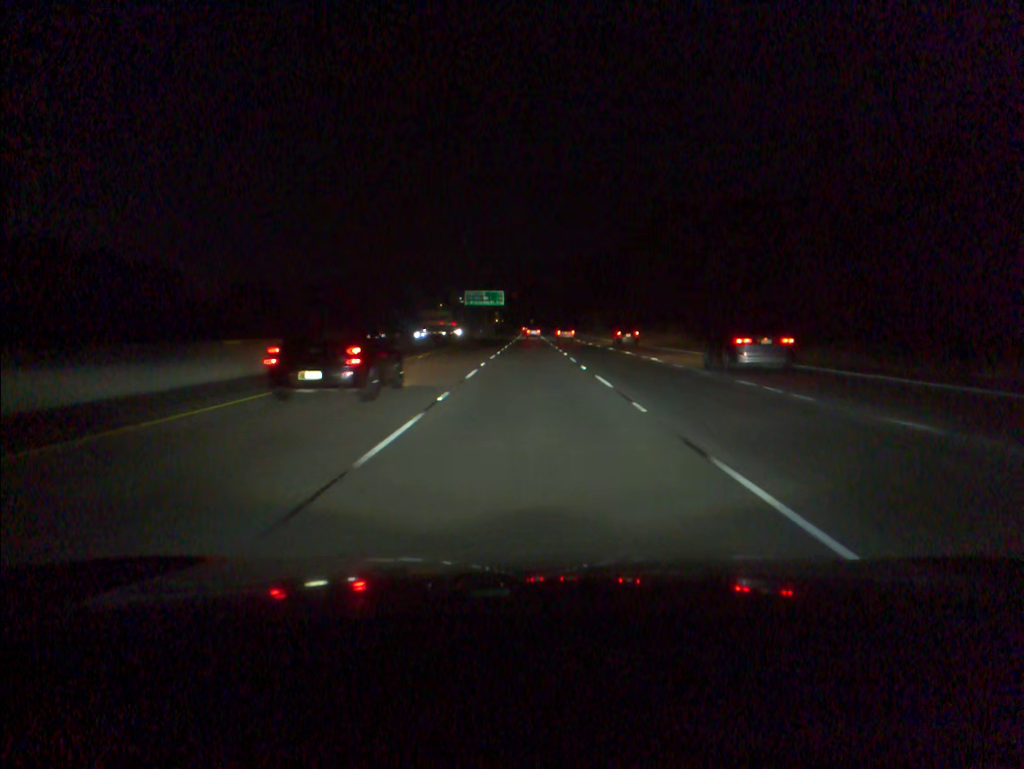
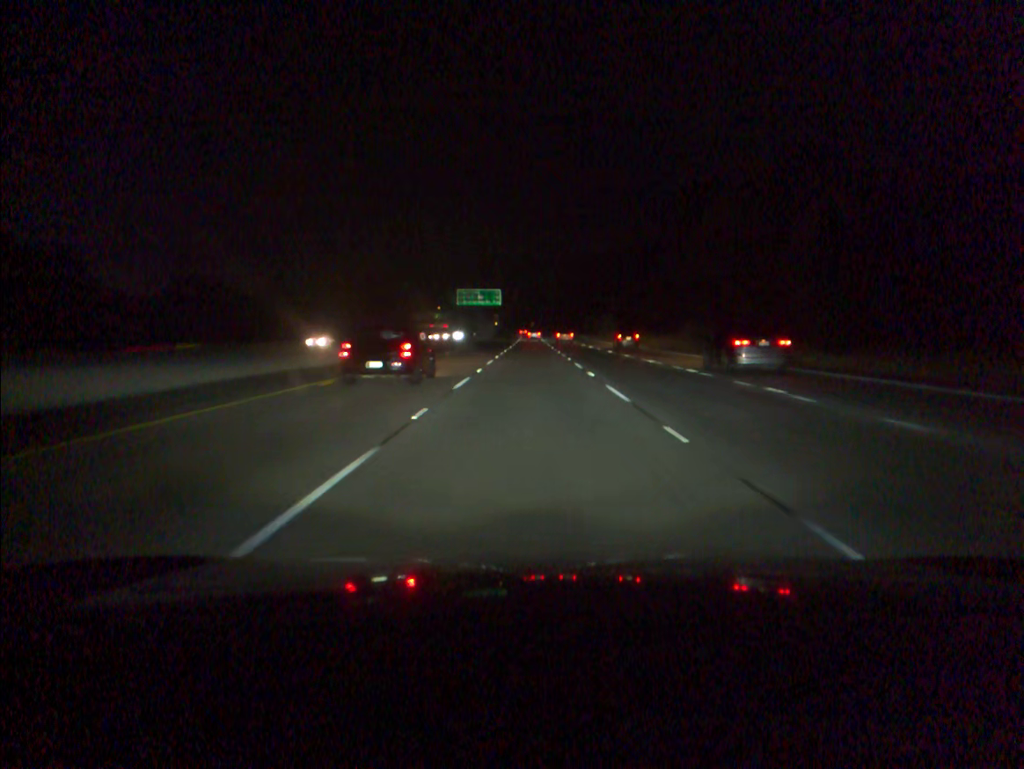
(0.0, +17.5) m; 0°
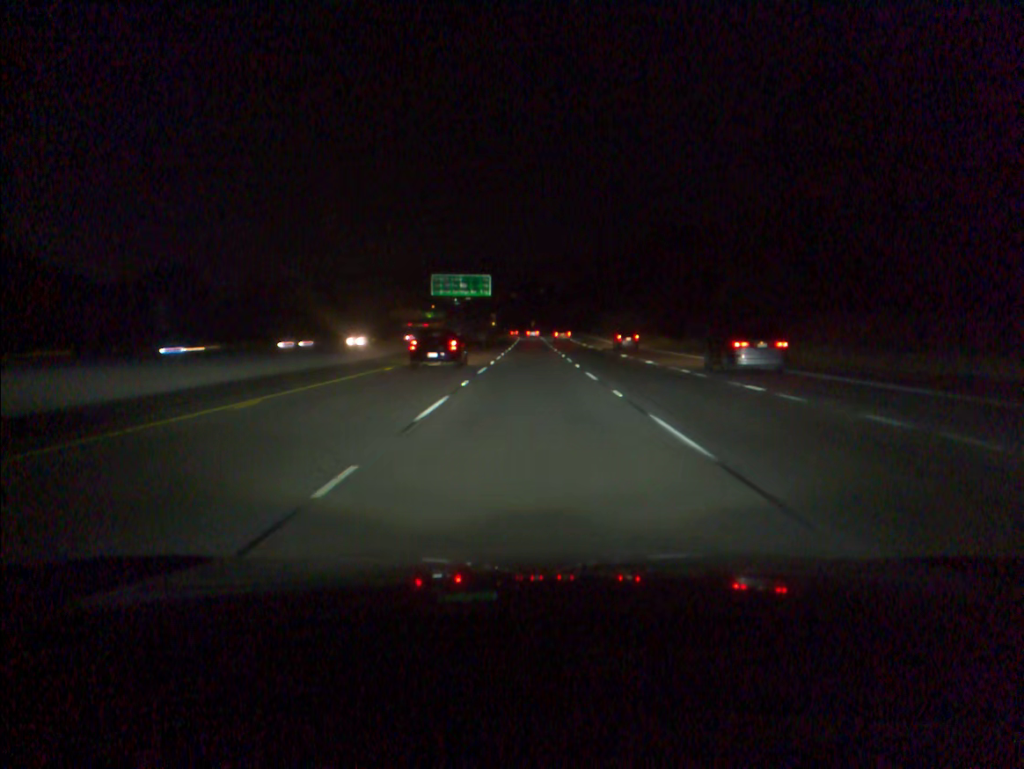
(0.0, +35.1) m; 0°
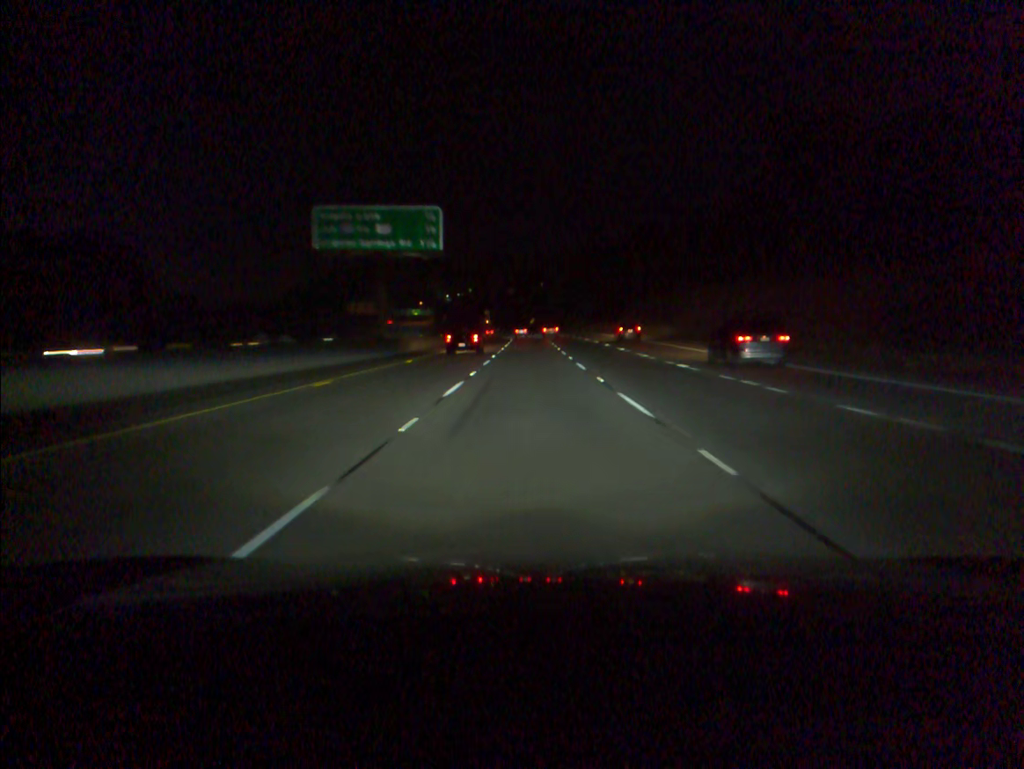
(+0.1, +52.9) m; 0°
